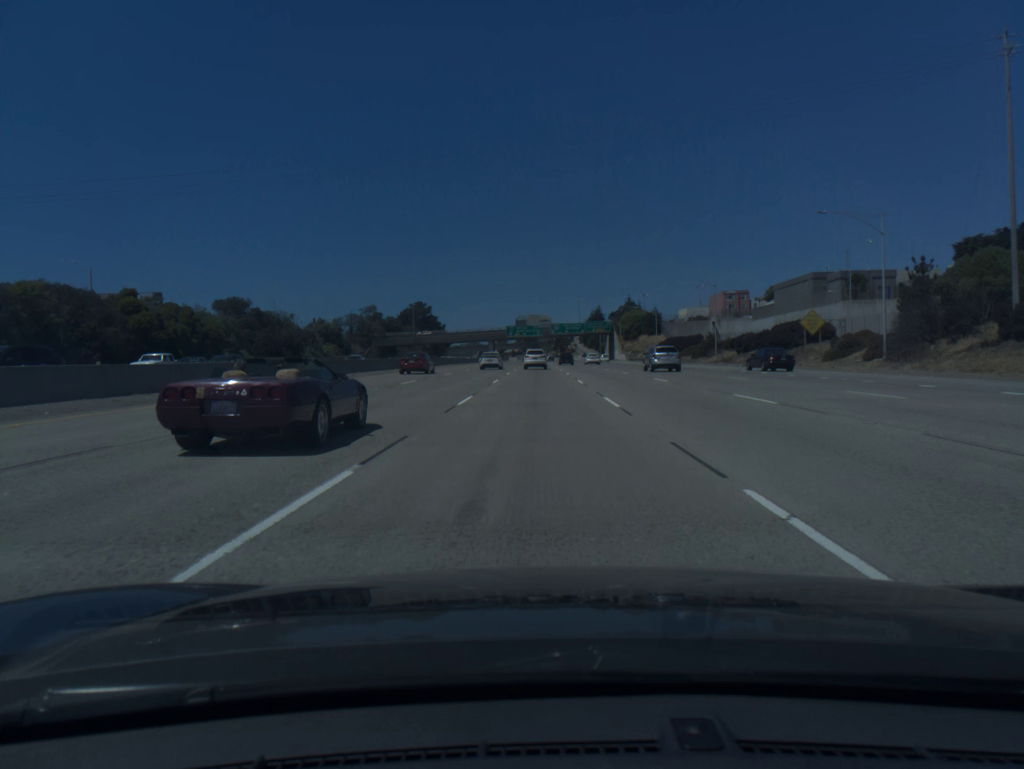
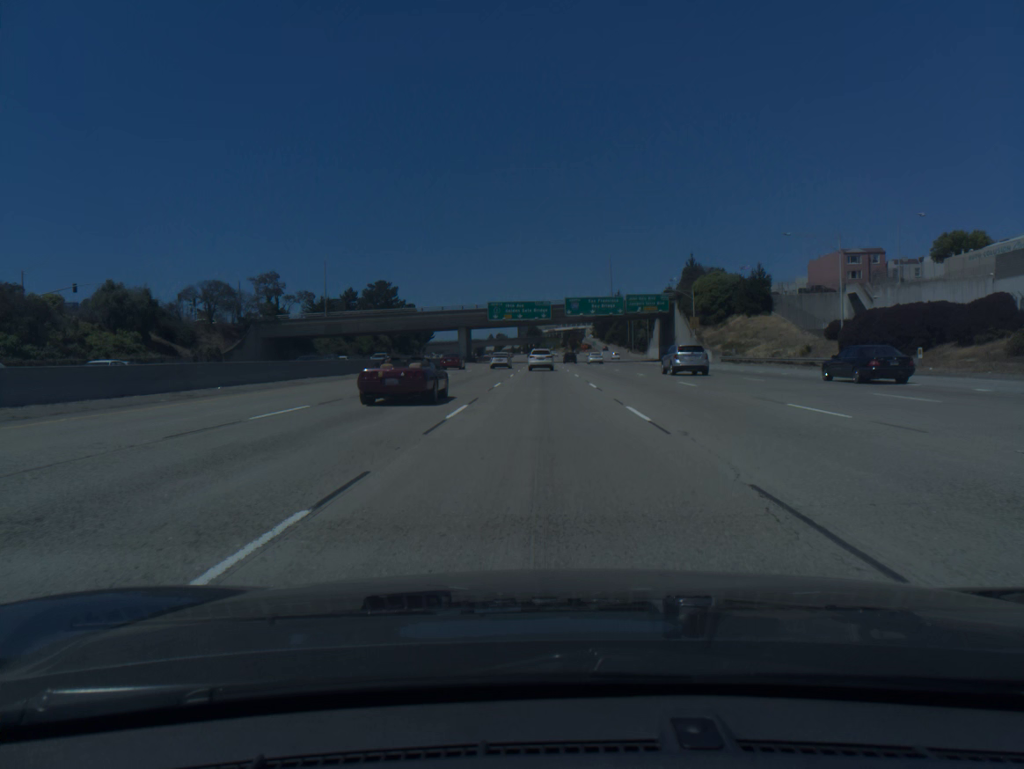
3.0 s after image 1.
(-0.4, +88.8) m; 0°
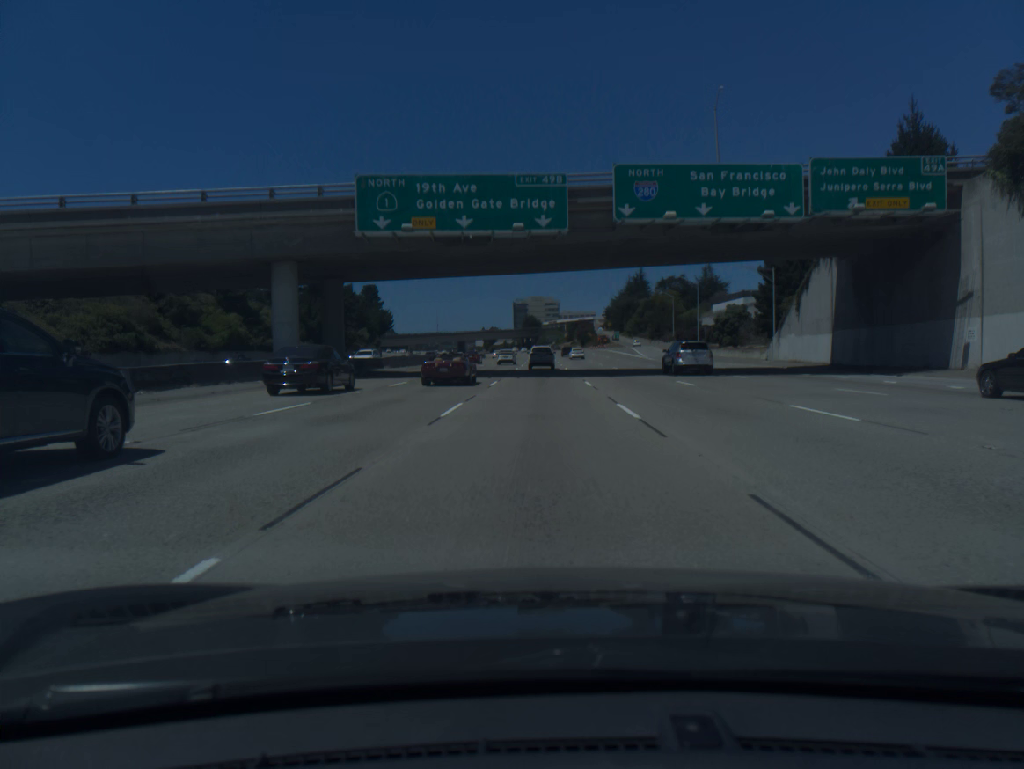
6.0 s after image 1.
(0.0, +85.3) m; 0°
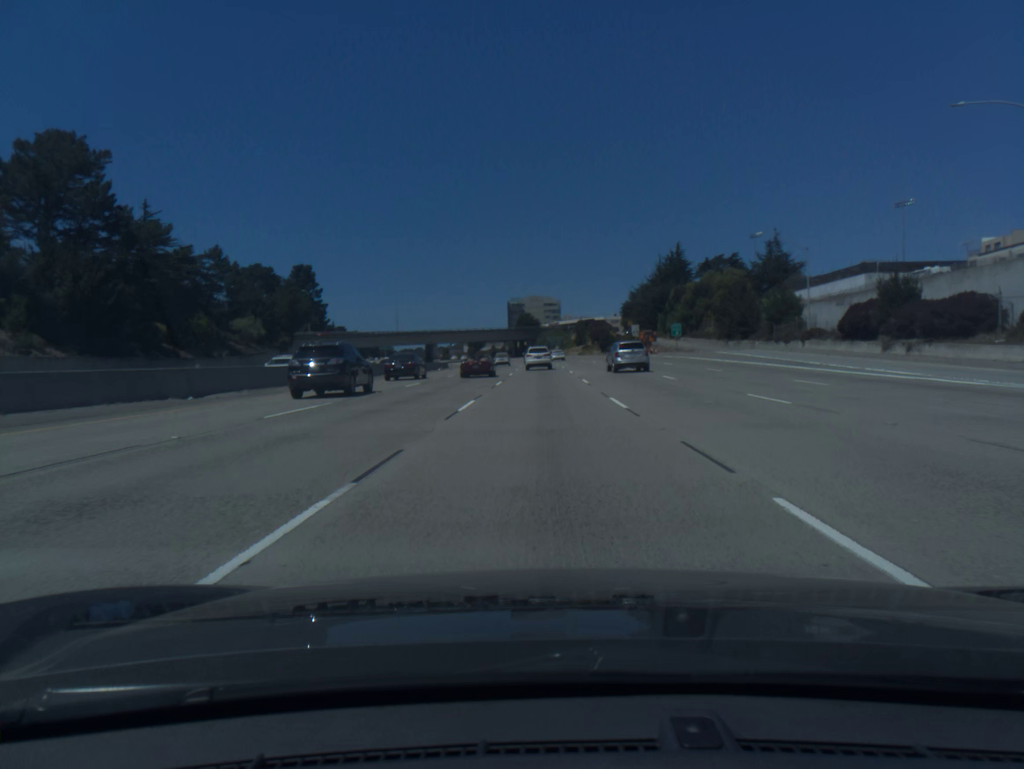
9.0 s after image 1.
(0.0, +82.9) m; 0°
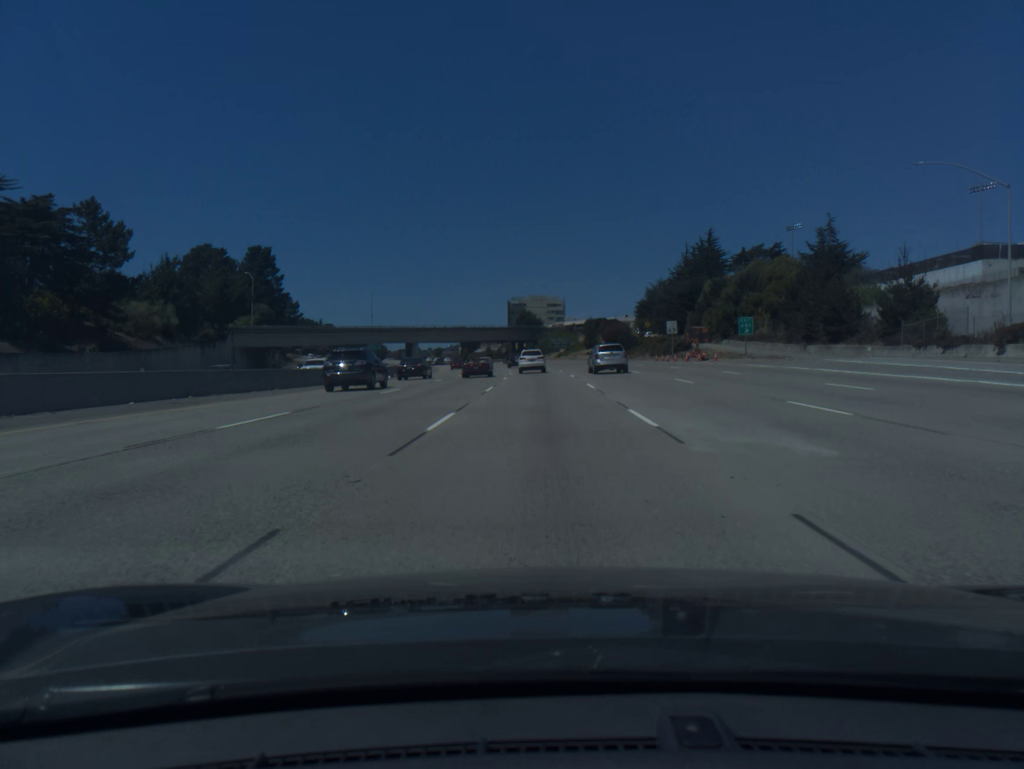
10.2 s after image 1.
(0.0, +32.9) m; 0°
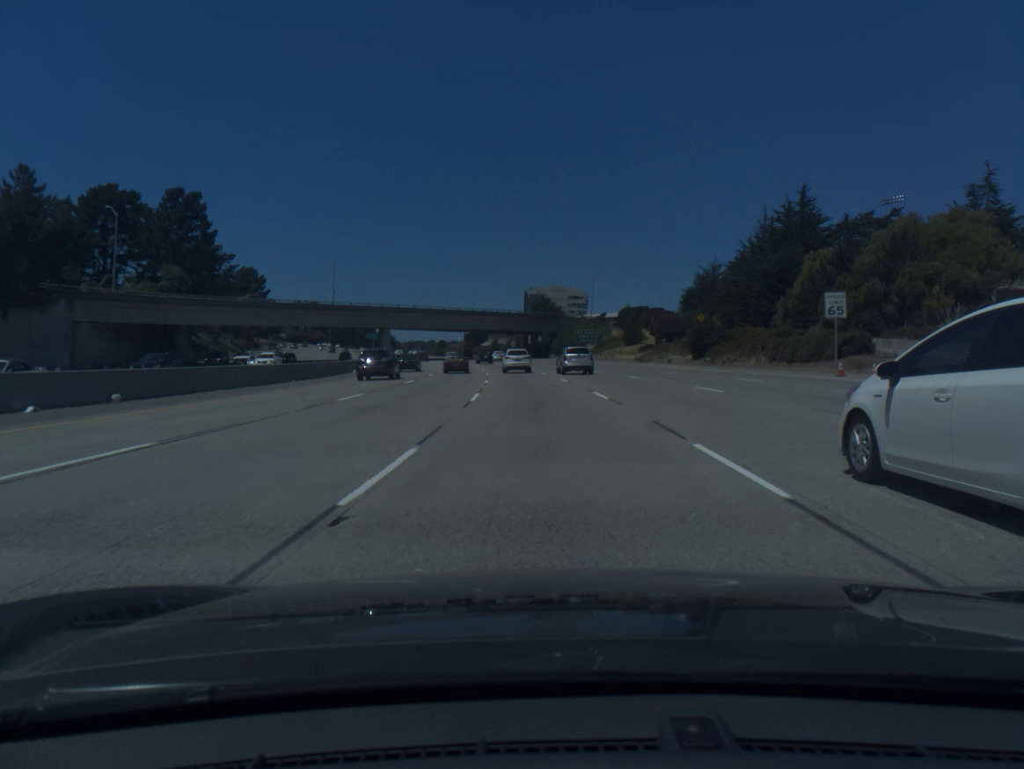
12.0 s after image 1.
(-0.4, +49.0) m; -1°
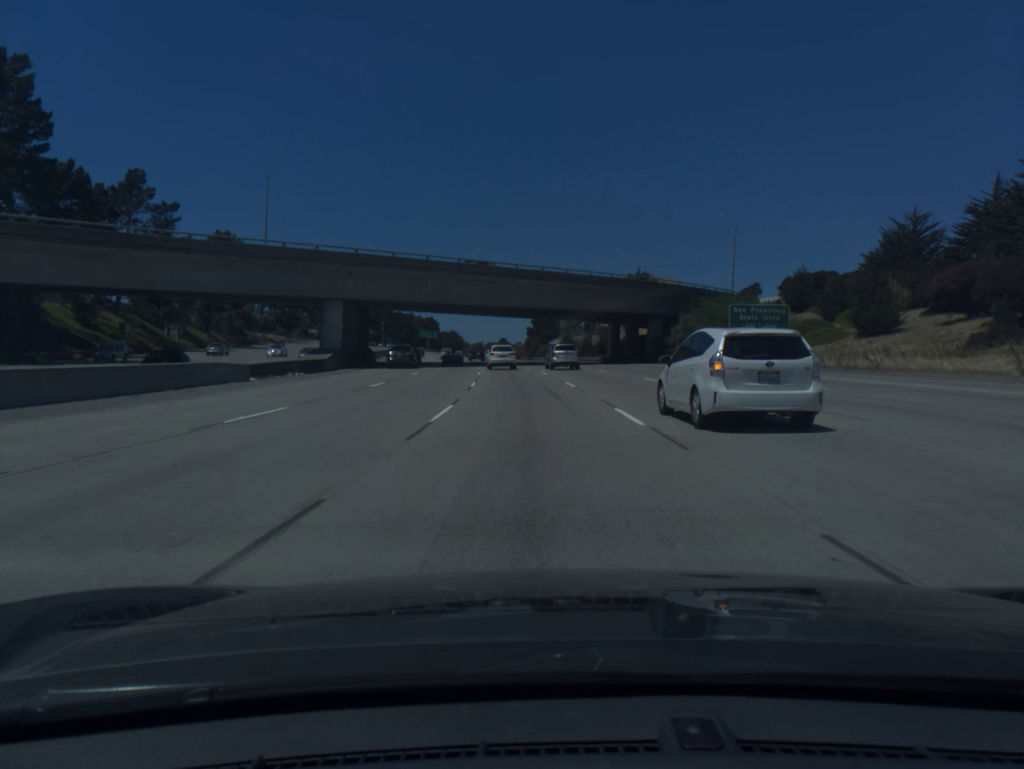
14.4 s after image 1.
(-2.8, +64.3) m; -6°
